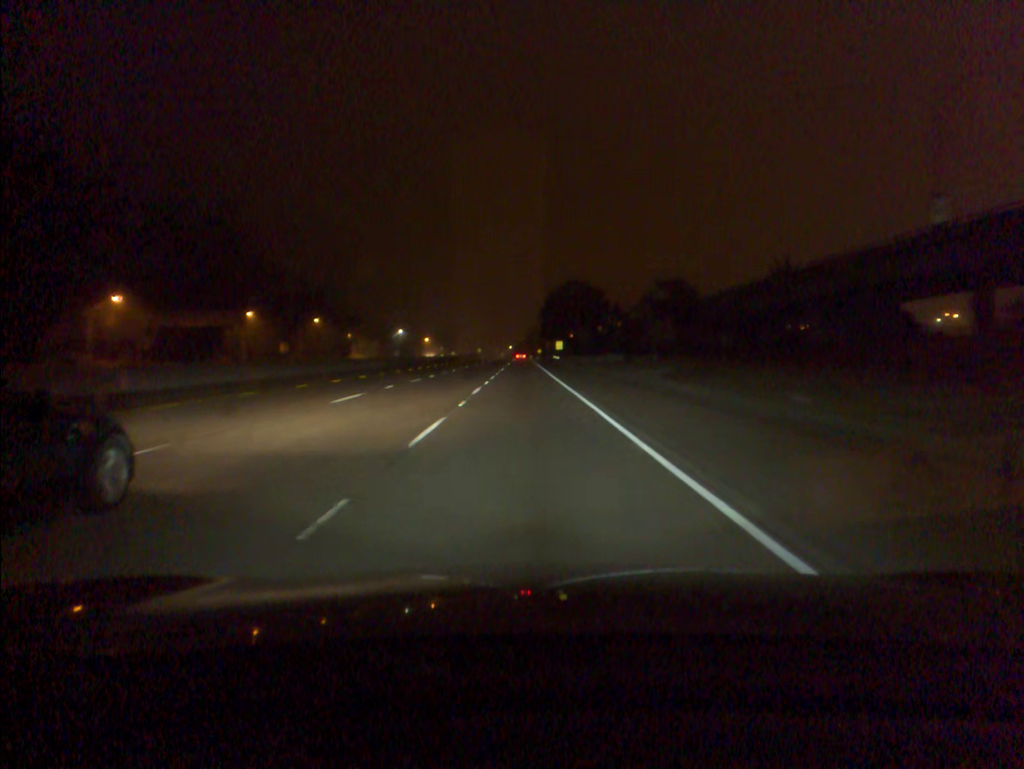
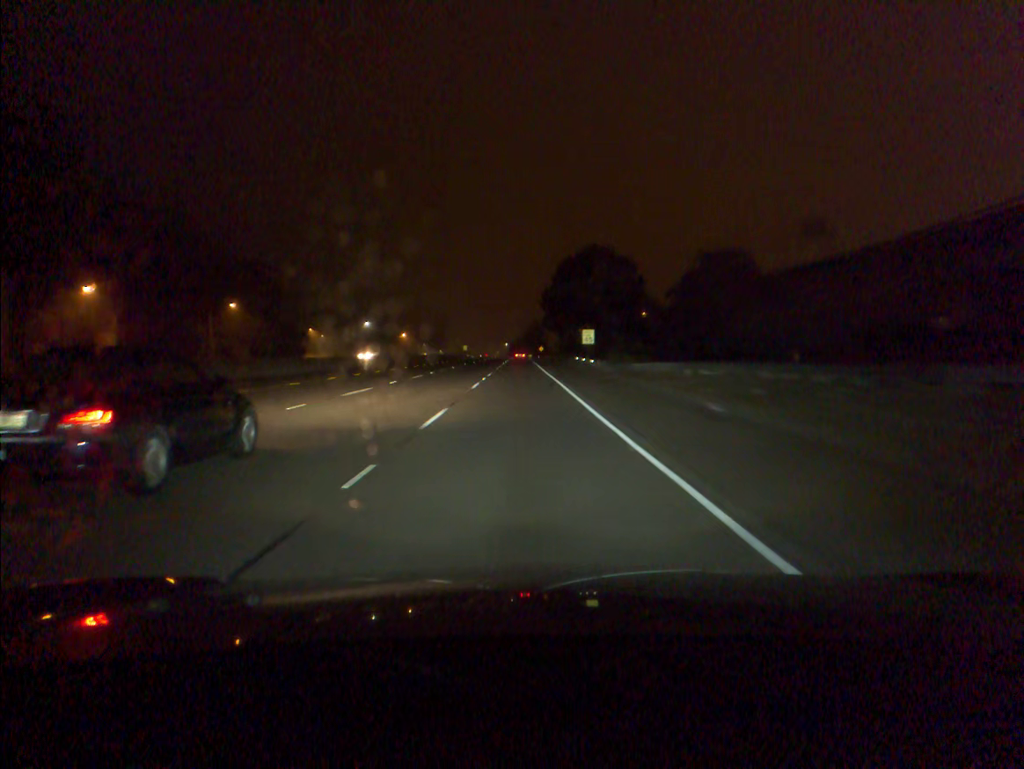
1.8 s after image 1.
(+0.1, +55.8) m; 0°
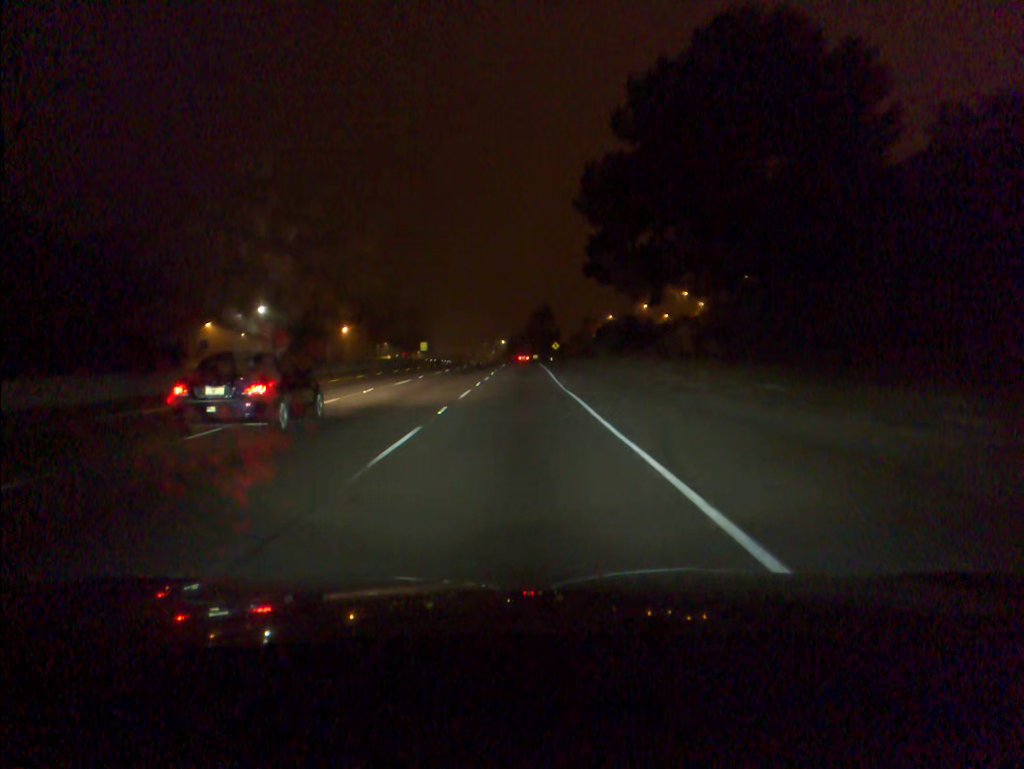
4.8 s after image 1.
(-0.2, +93.2) m; 0°
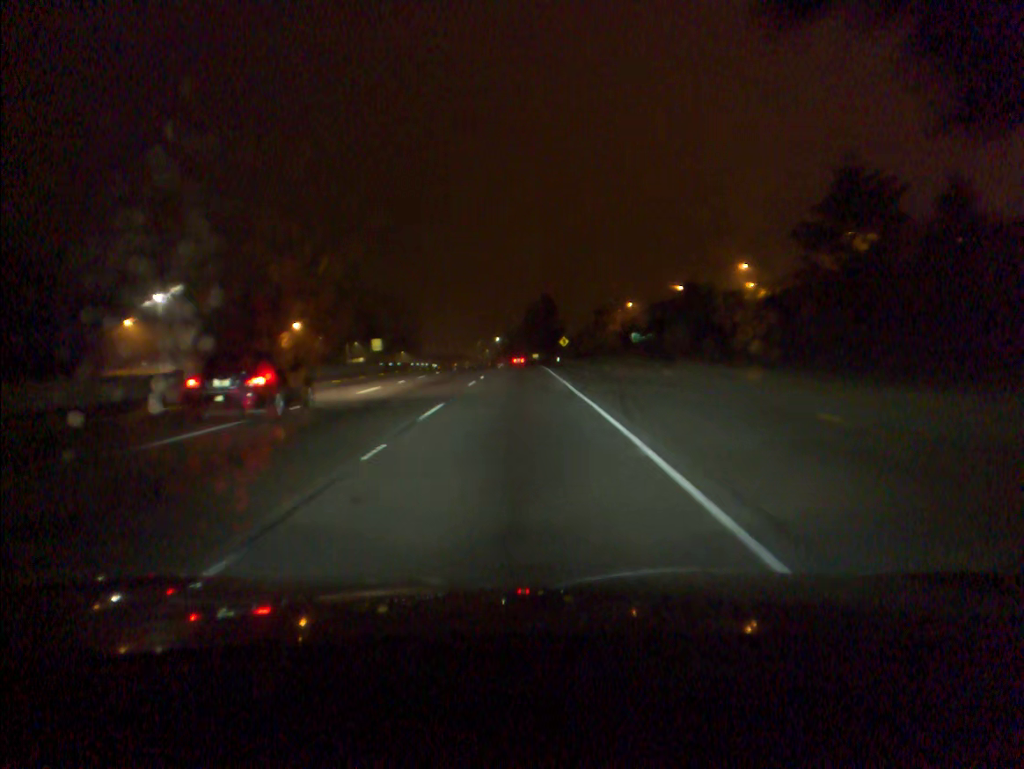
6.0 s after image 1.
(+0.1, +37.3) m; 0°
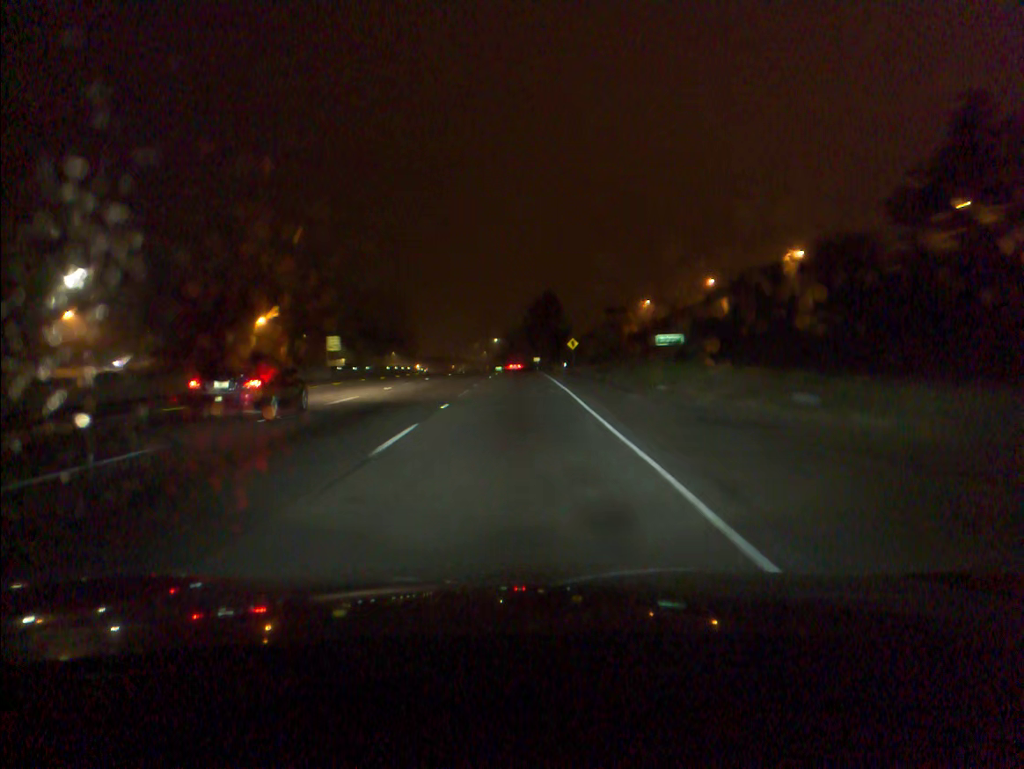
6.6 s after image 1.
(0.0, +18.6) m; 0°
